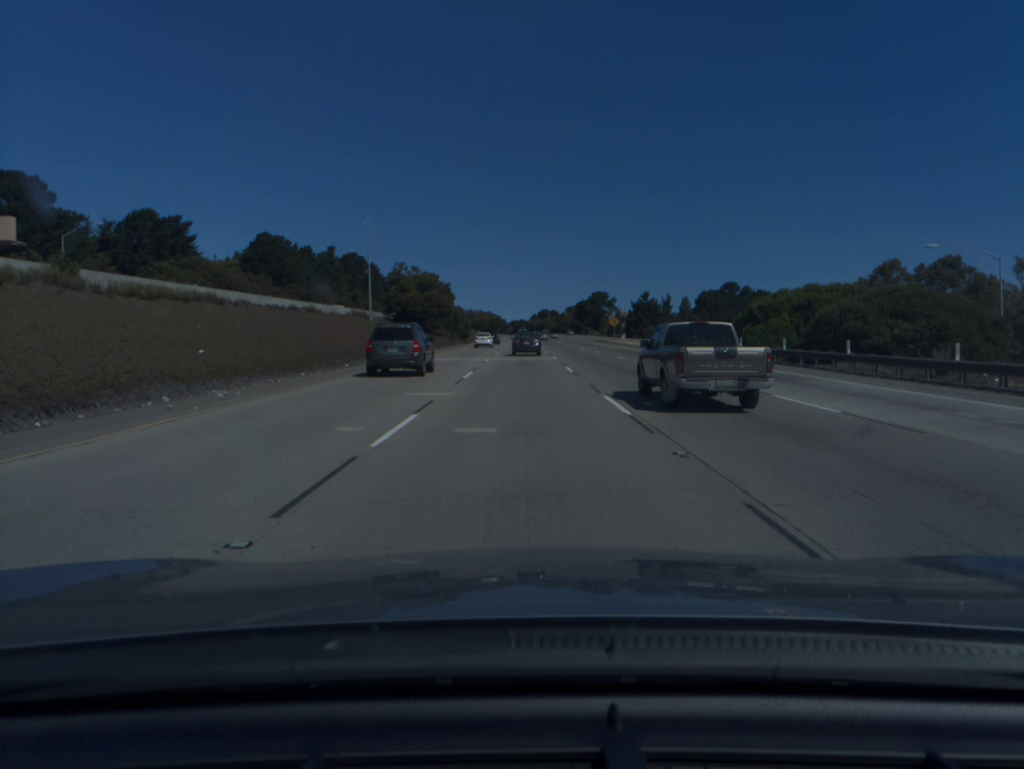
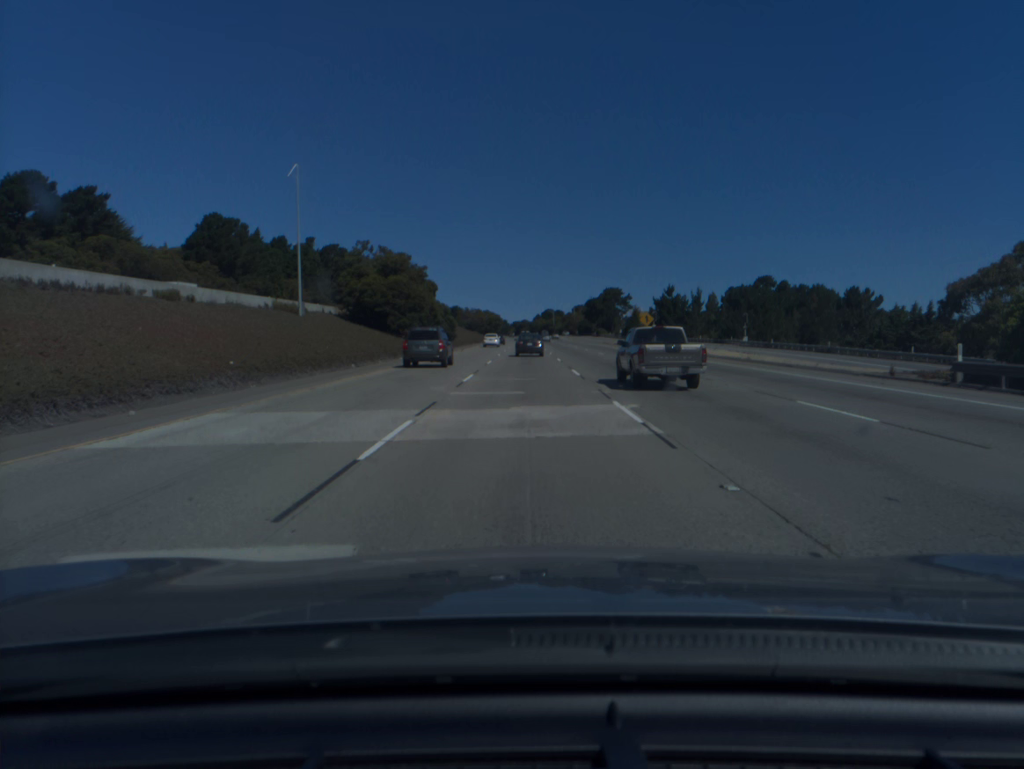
(-0.1, +30.4) m; 0°
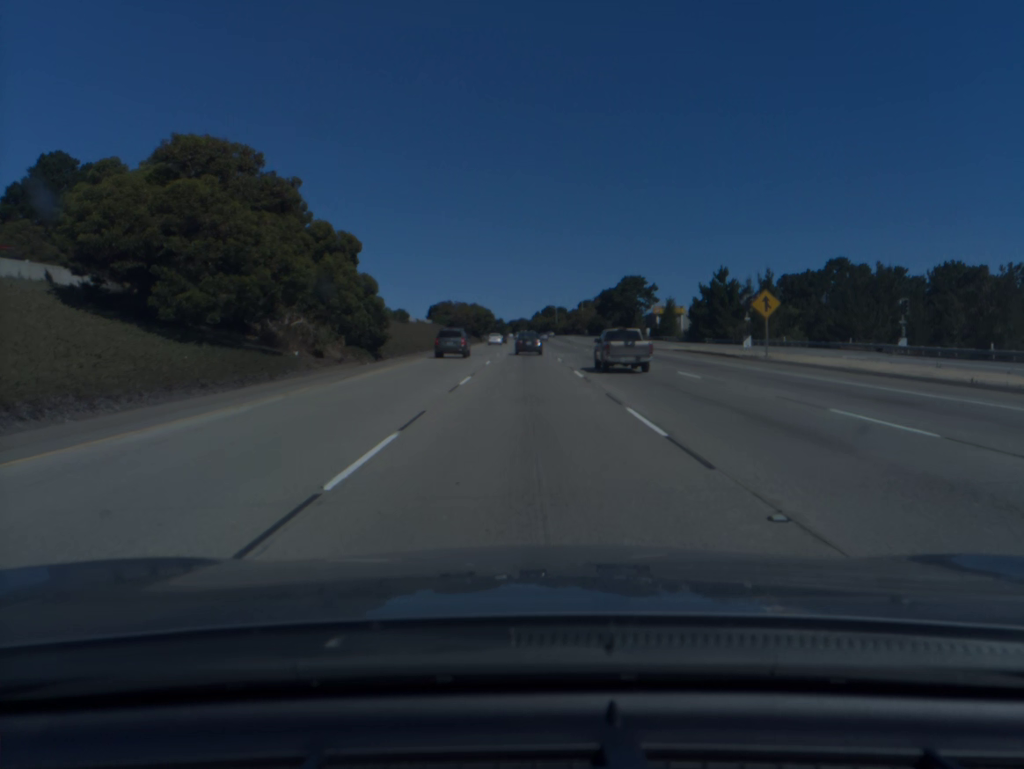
(0.0, +45.6) m; 0°
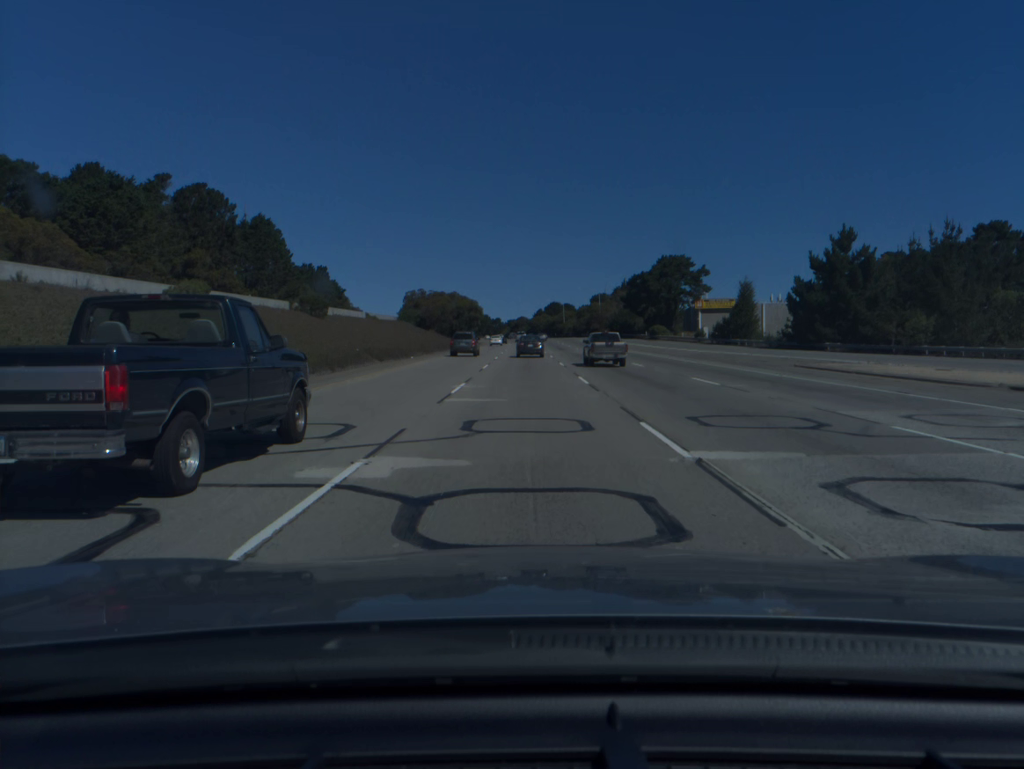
(+0.1, +45.9) m; 0°
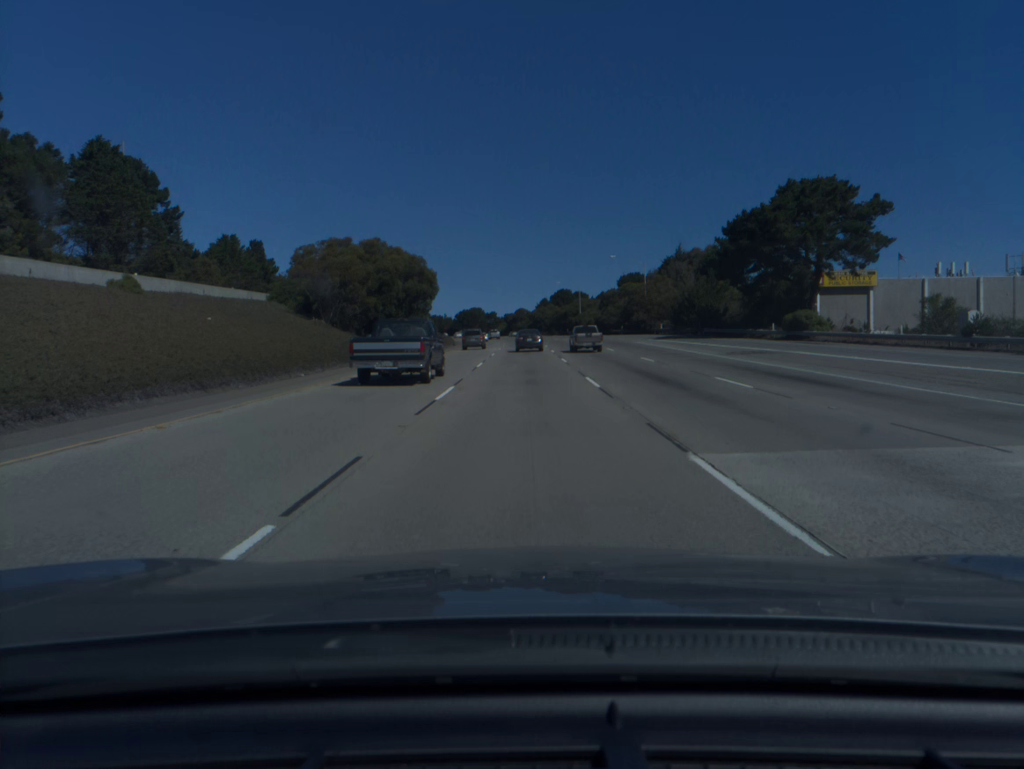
(0.0, +61.8) m; 0°
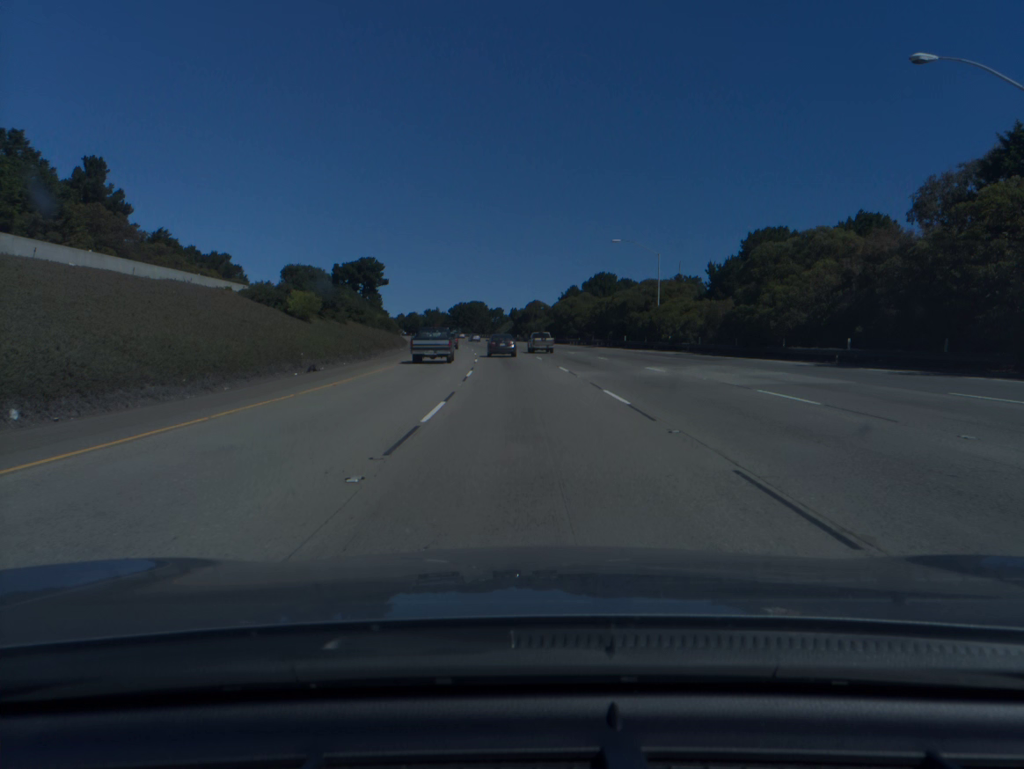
(-0.4, +77.2) m; -1°
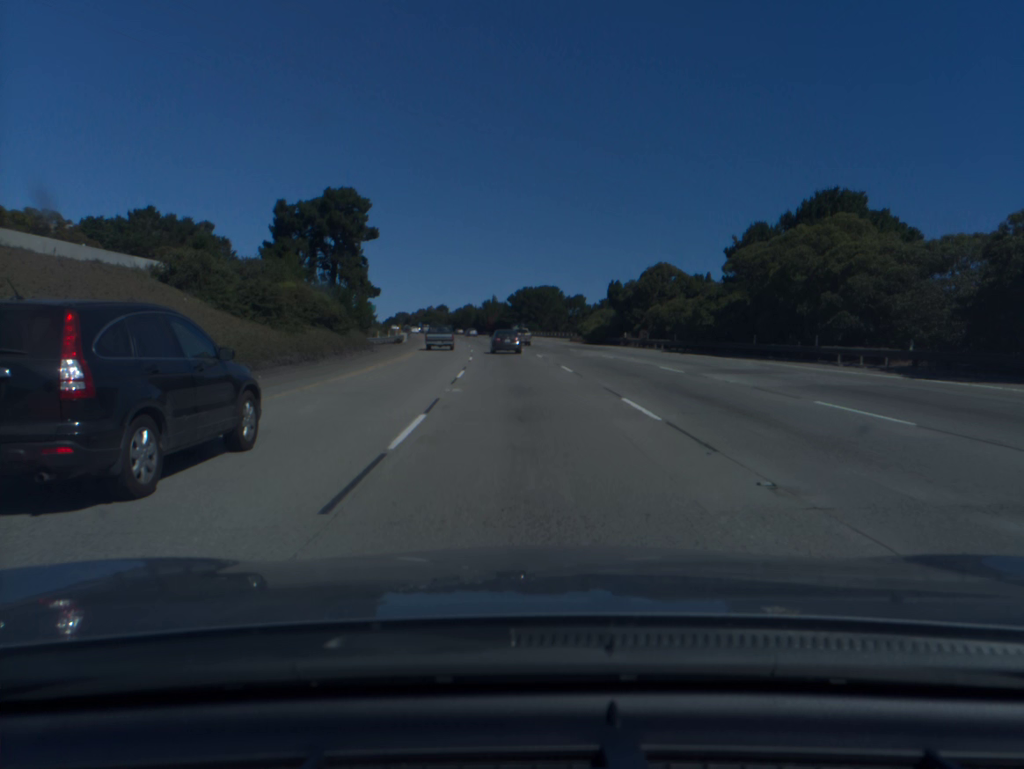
(-3.3, +76.3) m; -5°
